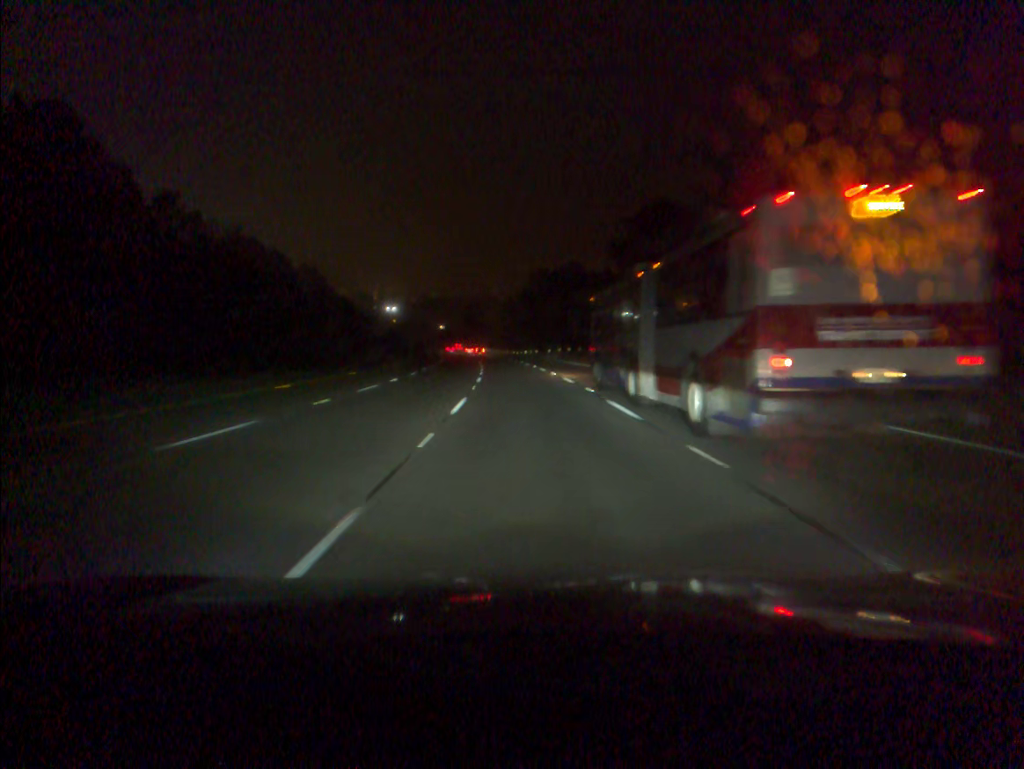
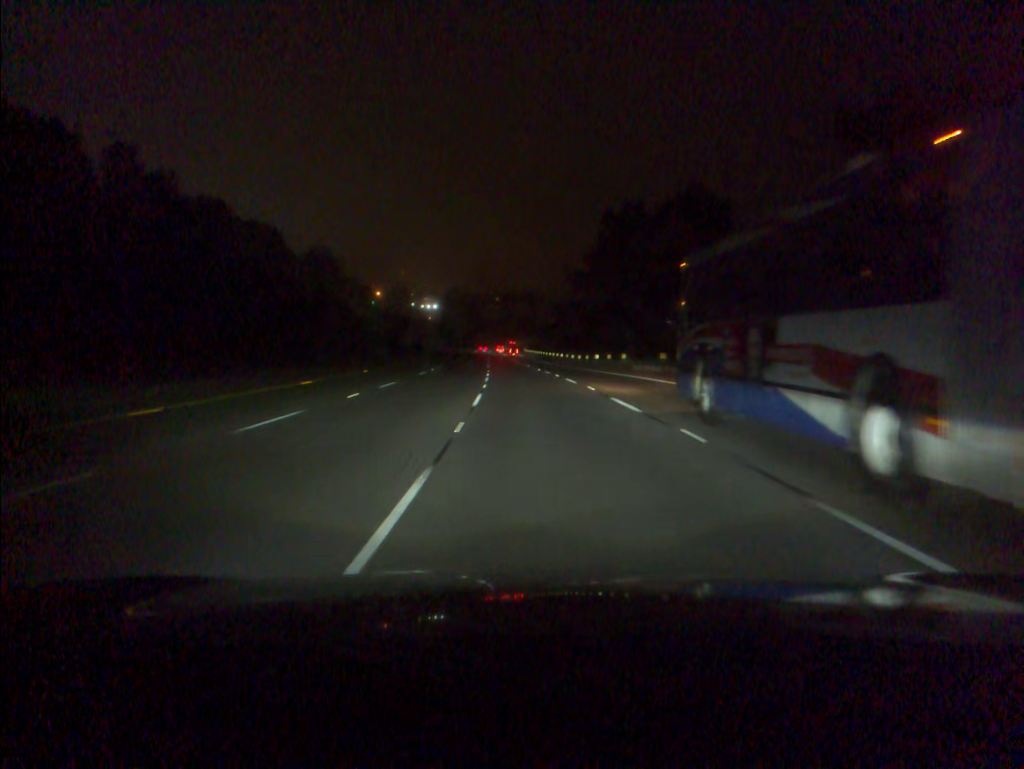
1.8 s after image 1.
(-1.9, +56.3) m; -4°
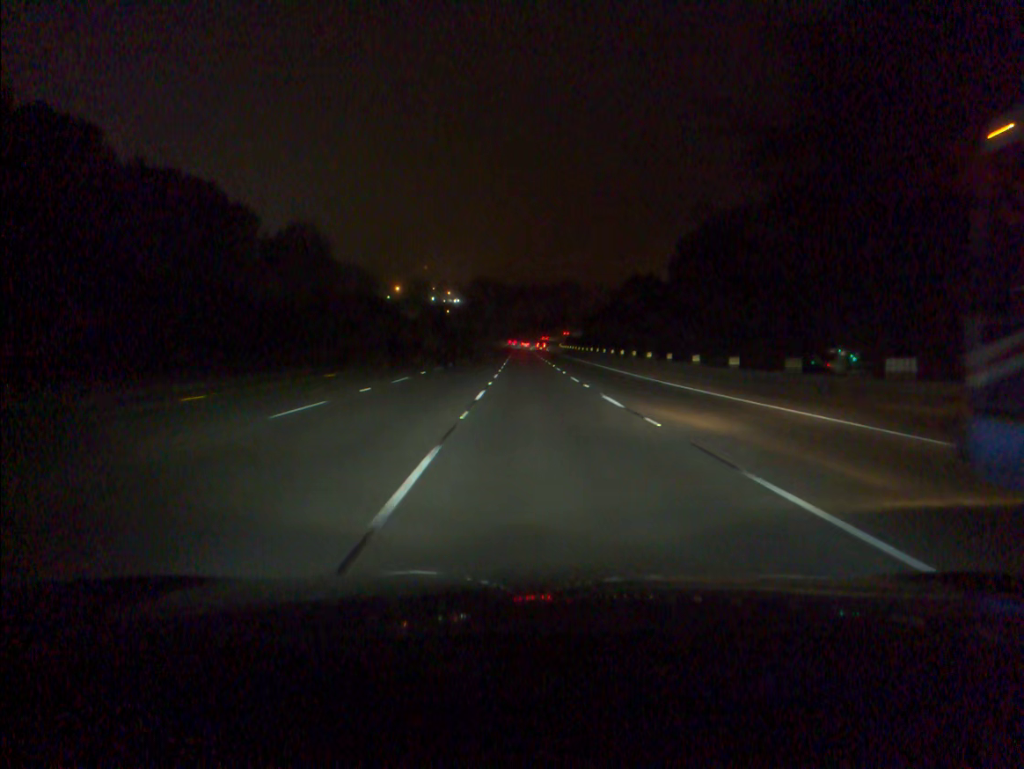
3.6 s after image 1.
(-1.3, +56.3) m; -2°
